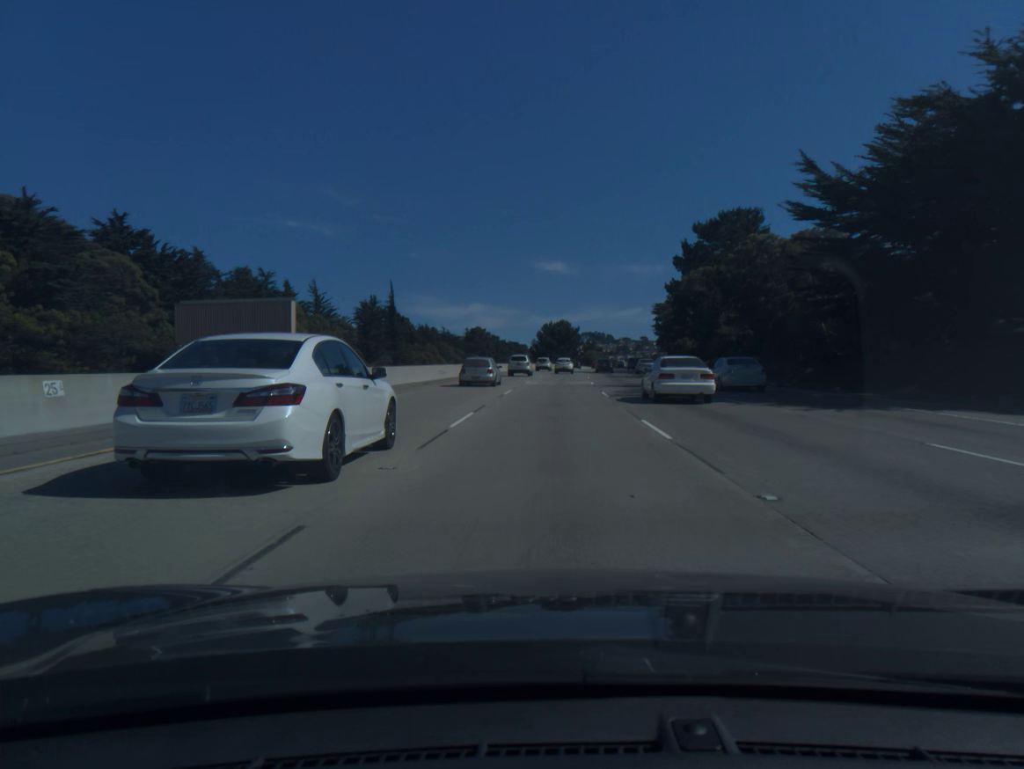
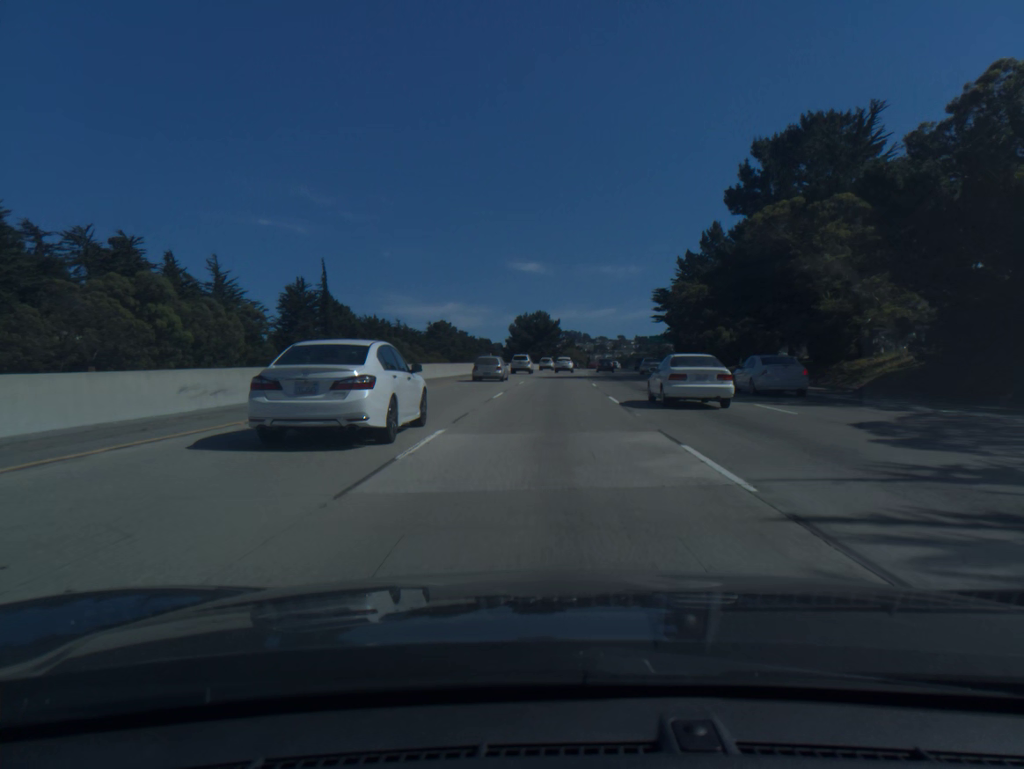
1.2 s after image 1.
(+0.5, +34.2) m; +2°
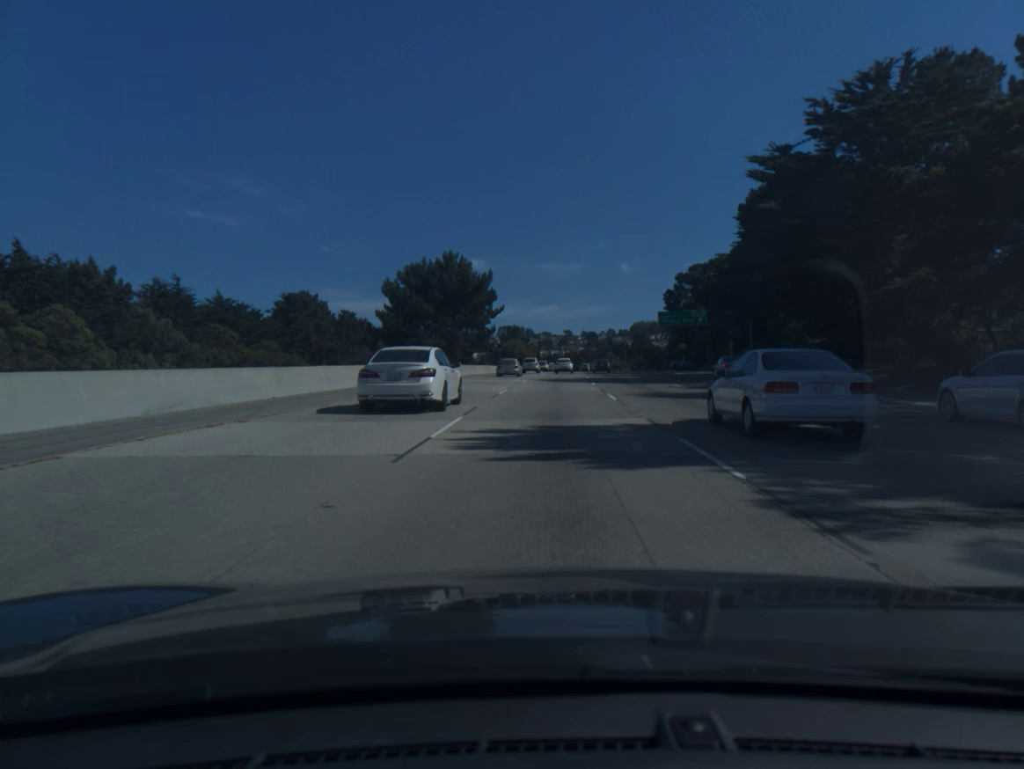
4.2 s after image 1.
(+3.1, +87.1) m; +4°
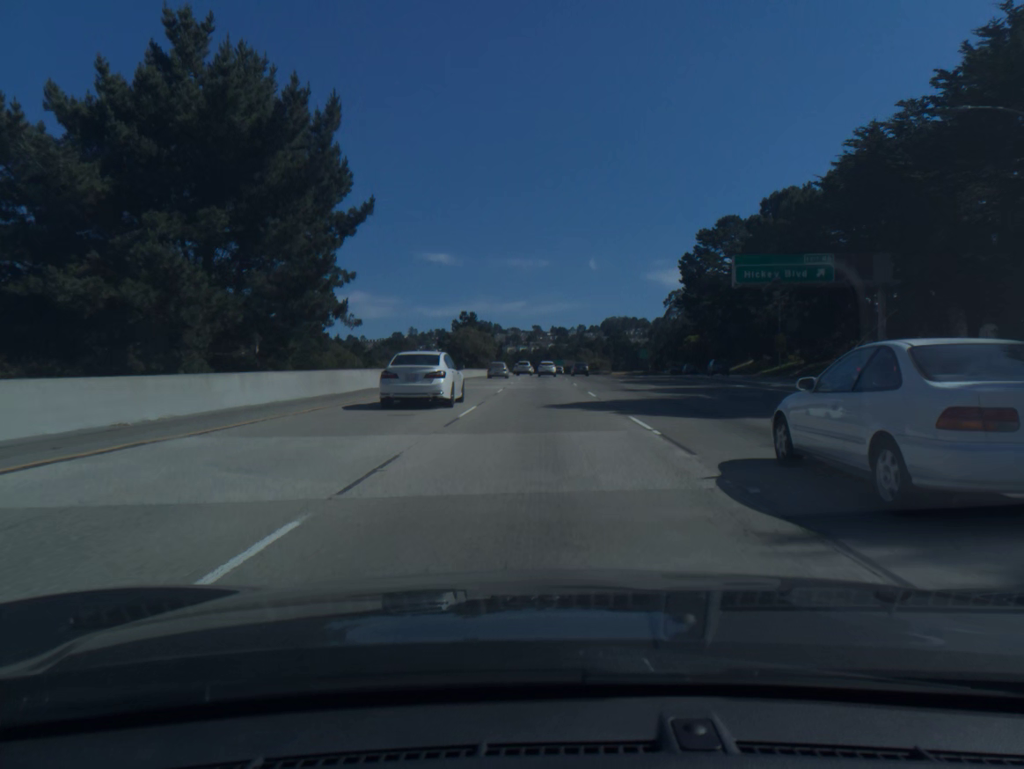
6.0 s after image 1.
(+1.2, +53.6) m; +2°
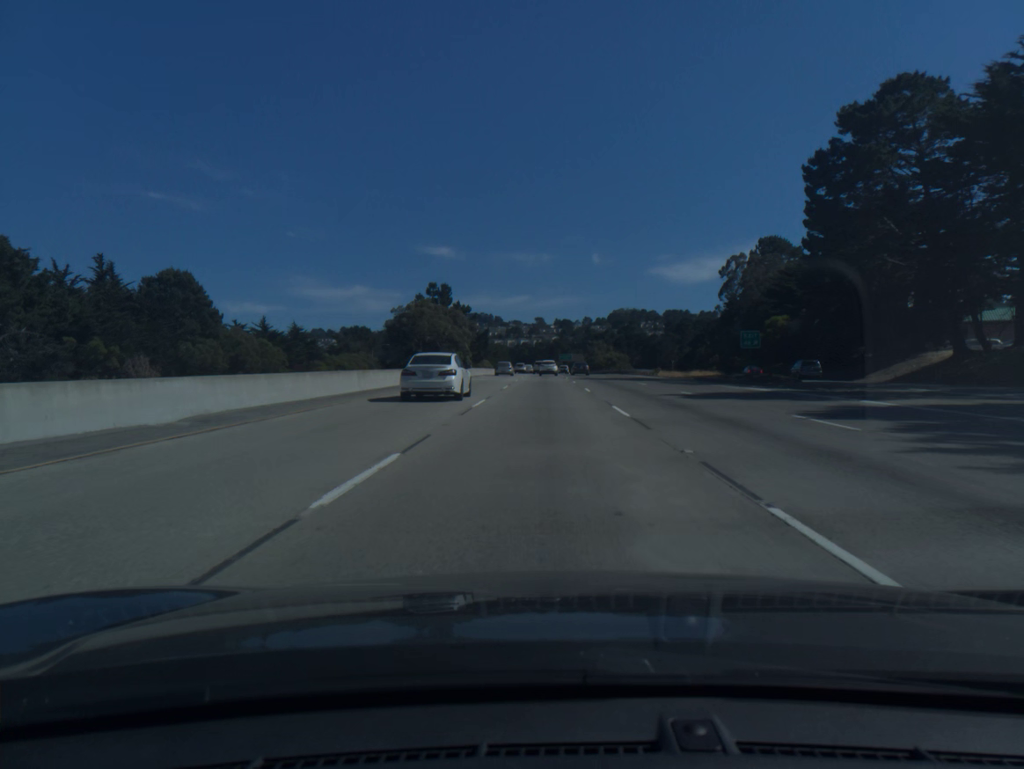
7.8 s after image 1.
(+0.1, +54.3) m; 0°
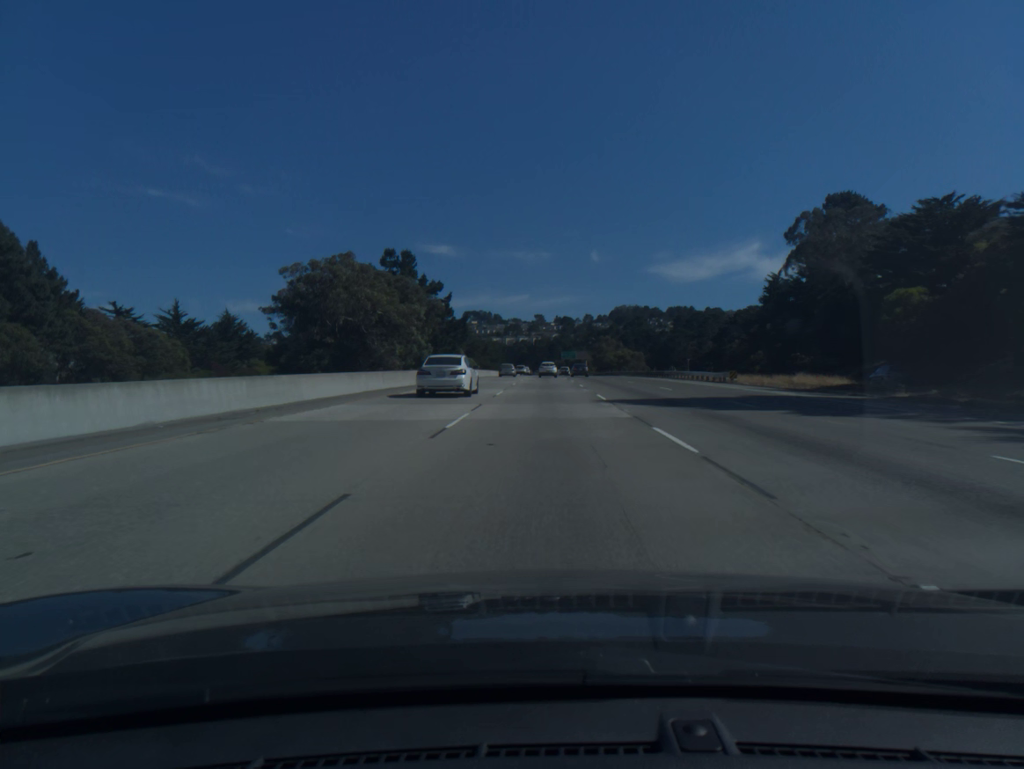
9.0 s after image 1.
(-0.1, +36.5) m; 0°
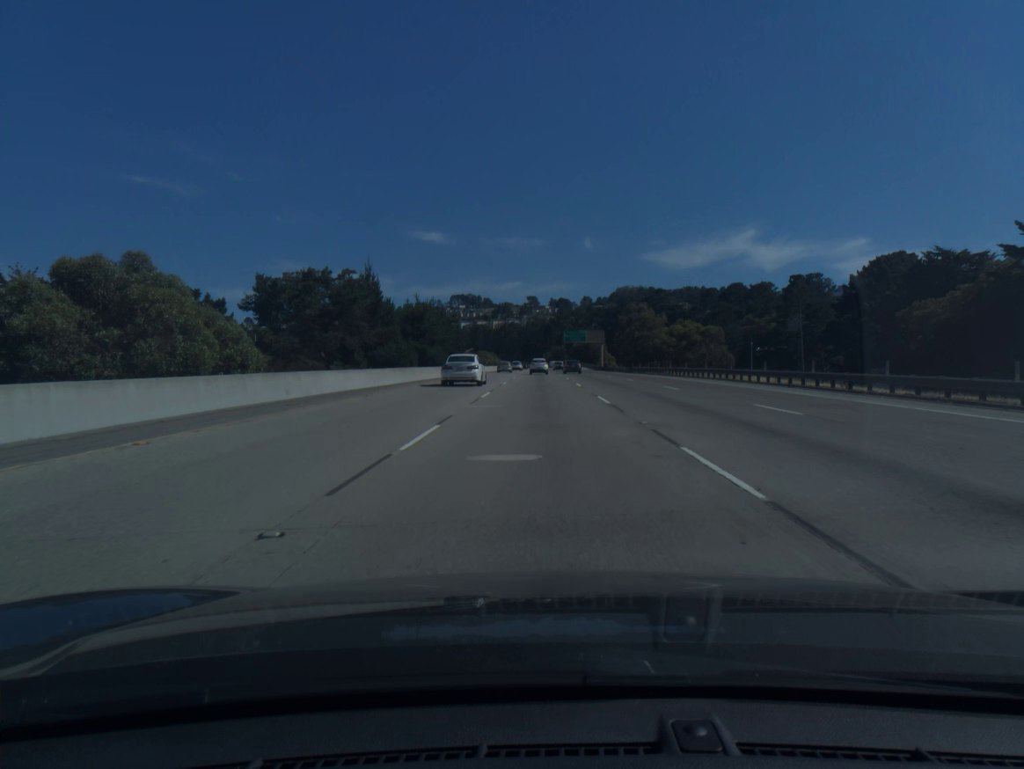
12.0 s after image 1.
(+0.3, +91.5) m; 0°
